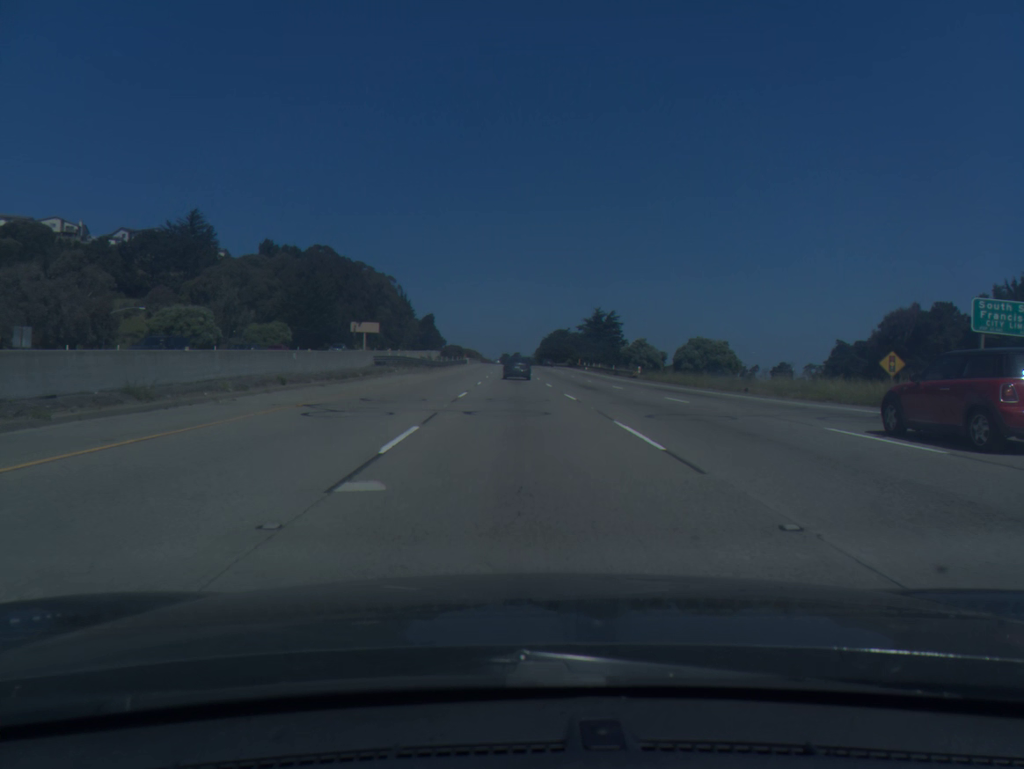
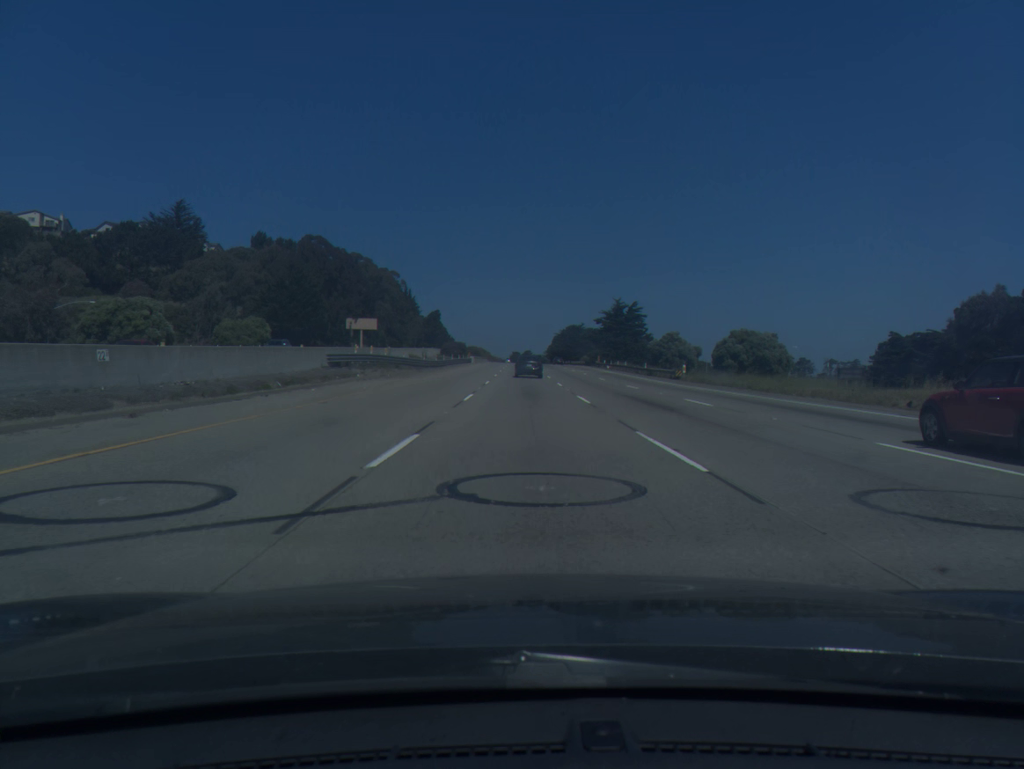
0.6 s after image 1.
(-0.1, +16.3) m; -1°
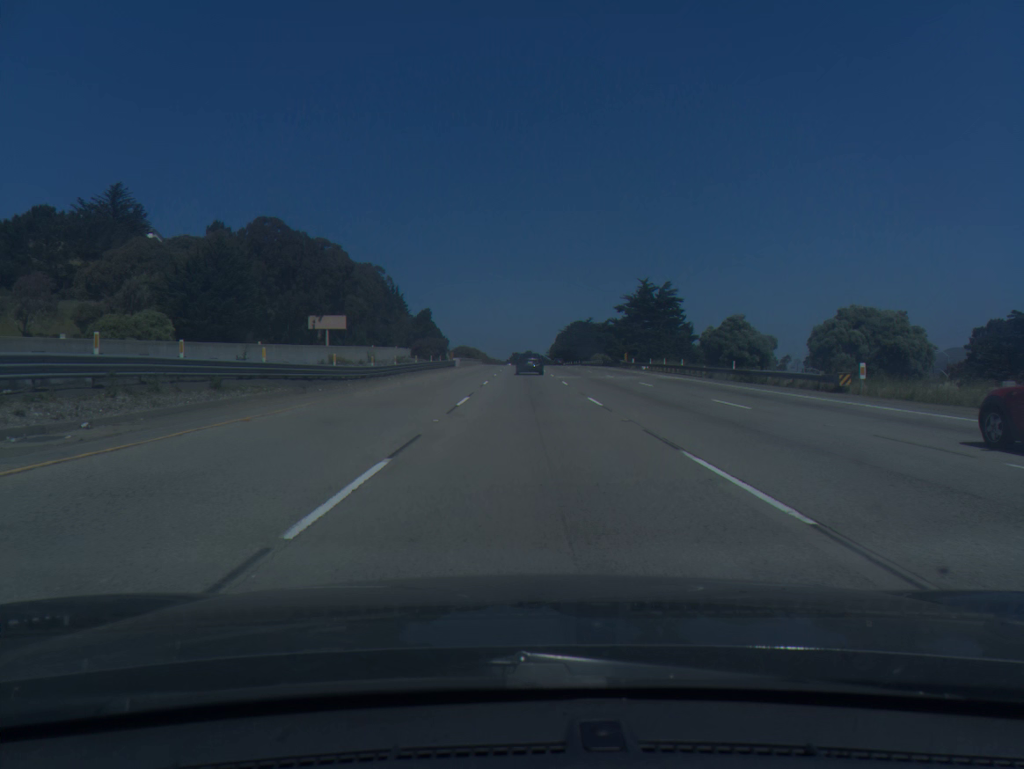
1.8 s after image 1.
(-0.1, +32.5) m; 0°
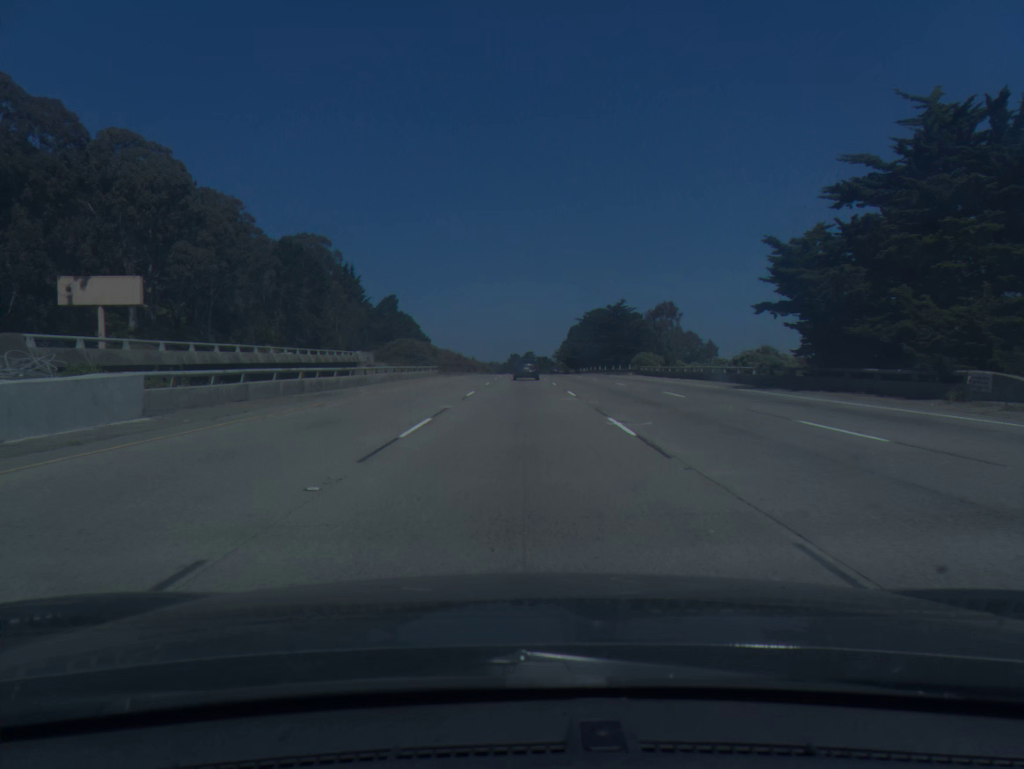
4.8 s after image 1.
(+0.4, +80.8) m; 0°
